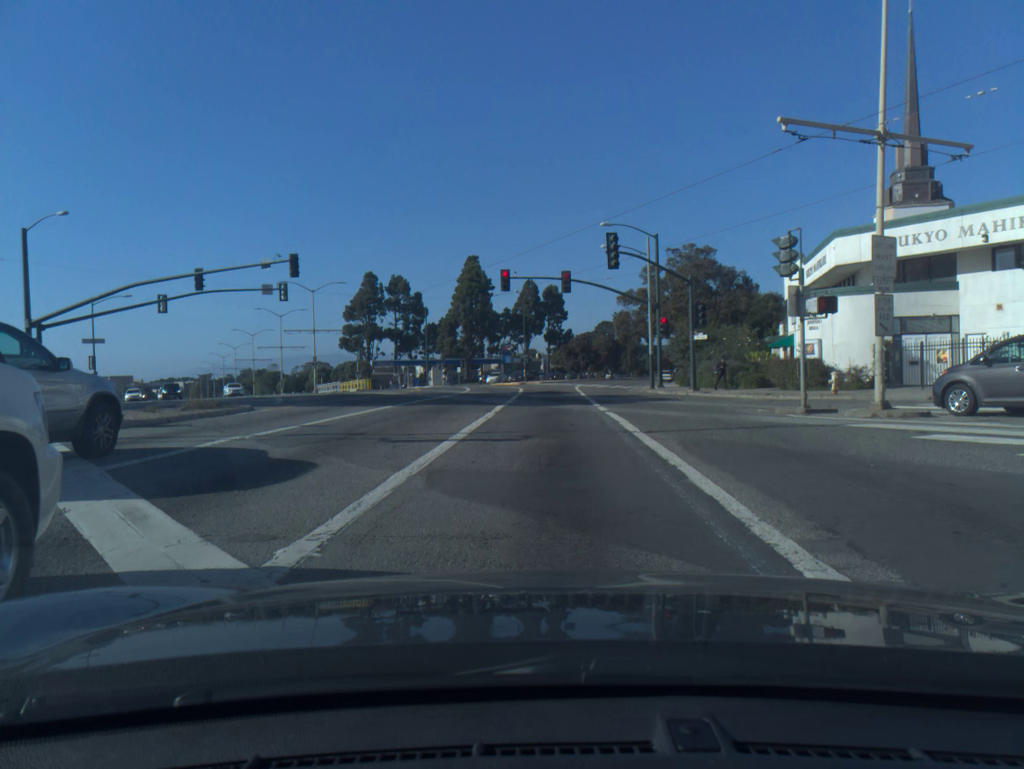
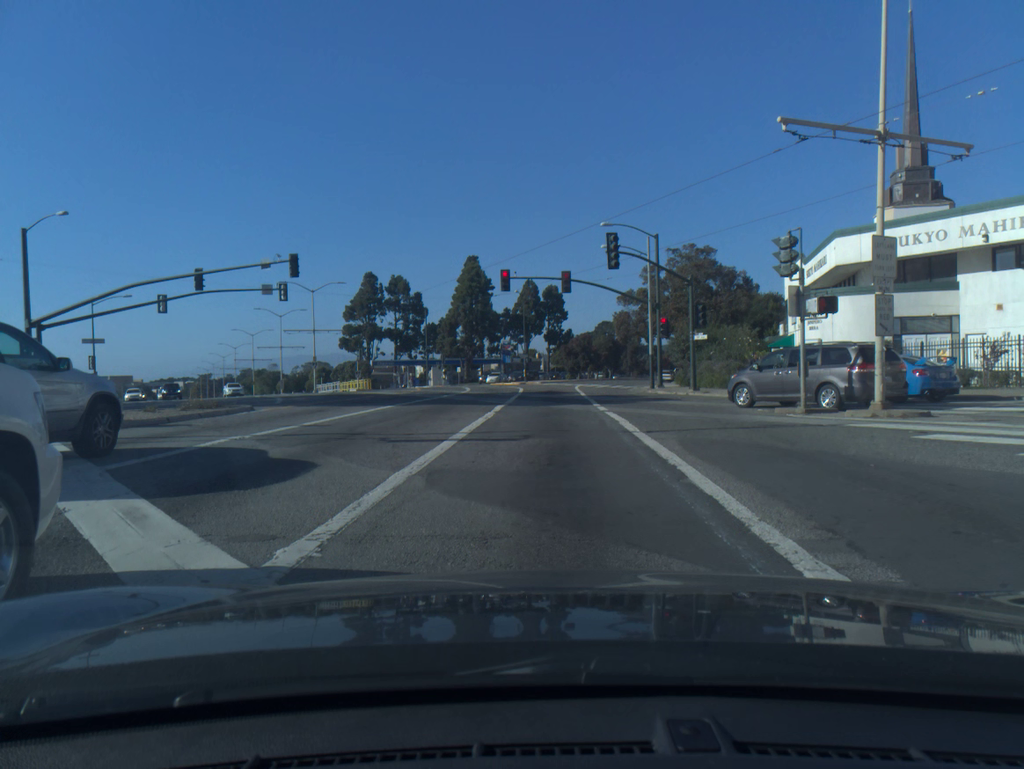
(0.0, 0.0) m; 0°
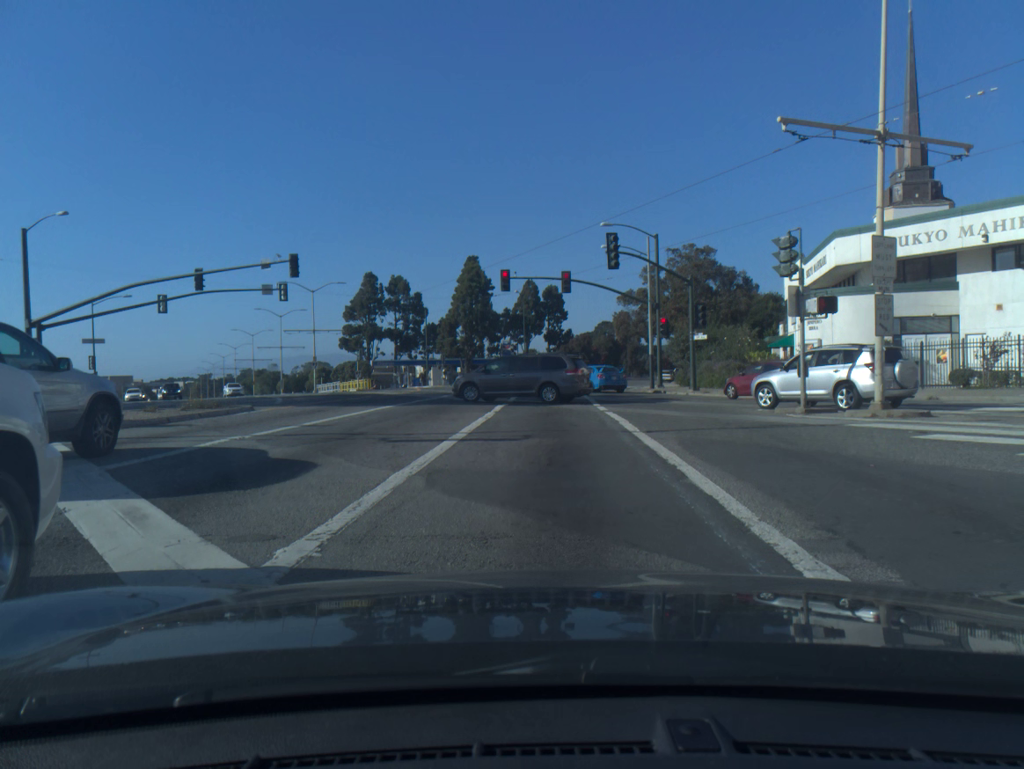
(0.0, 0.0) m; 0°
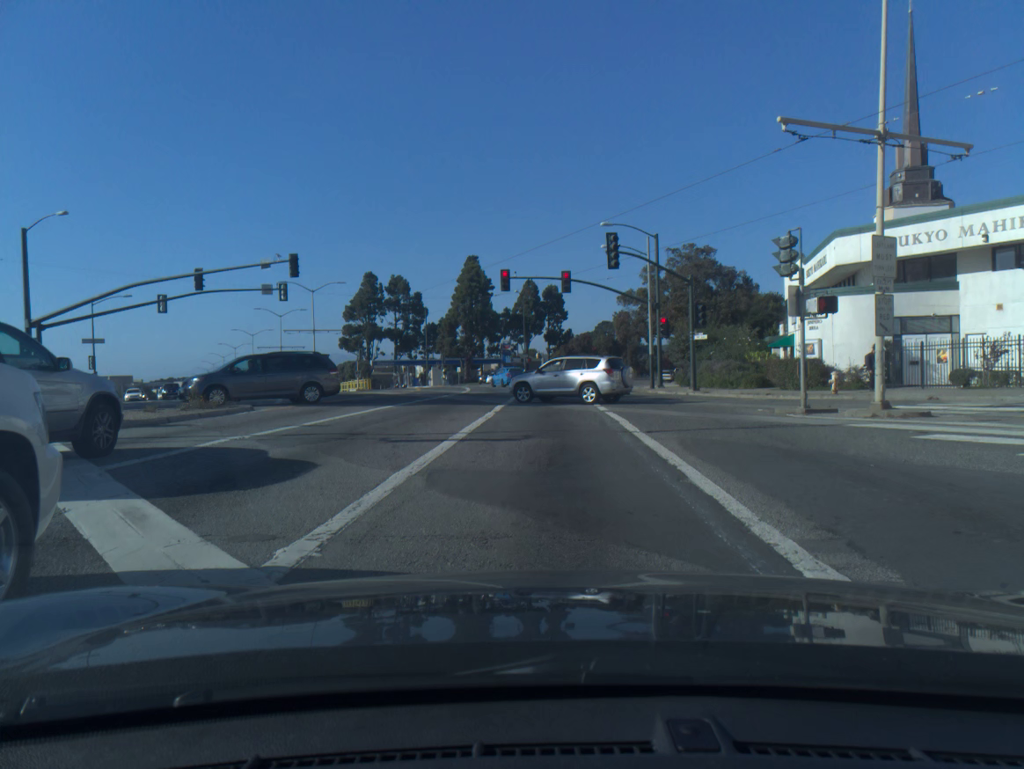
(0.0, 0.0) m; 0°
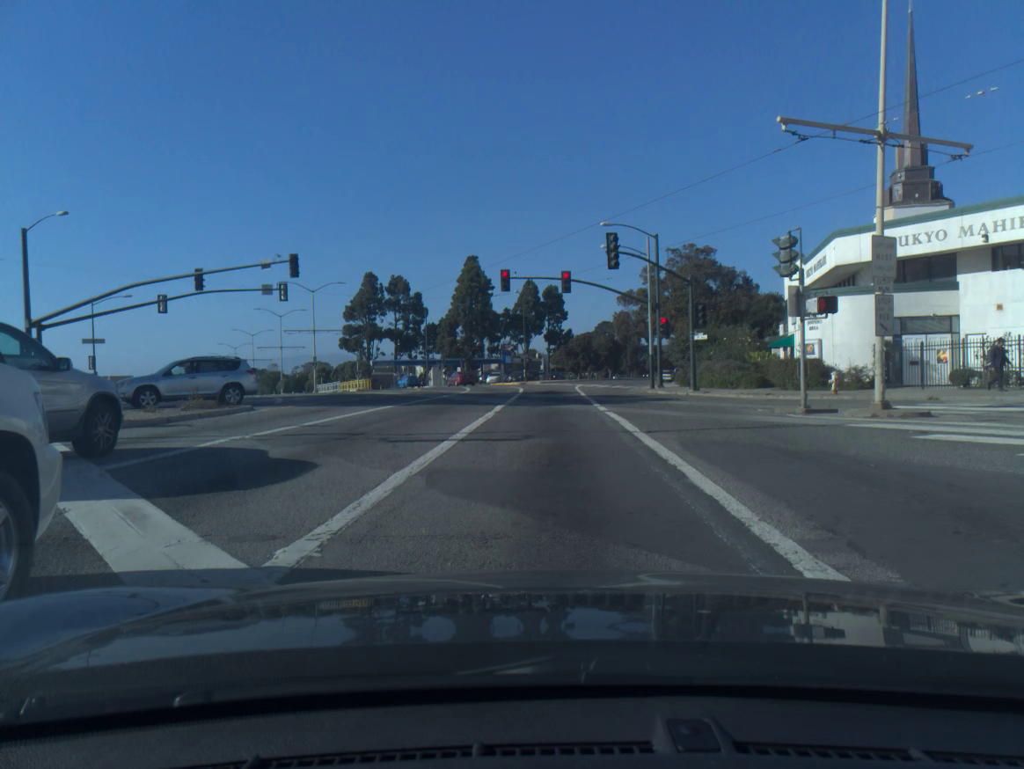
(0.0, 0.0) m; 0°
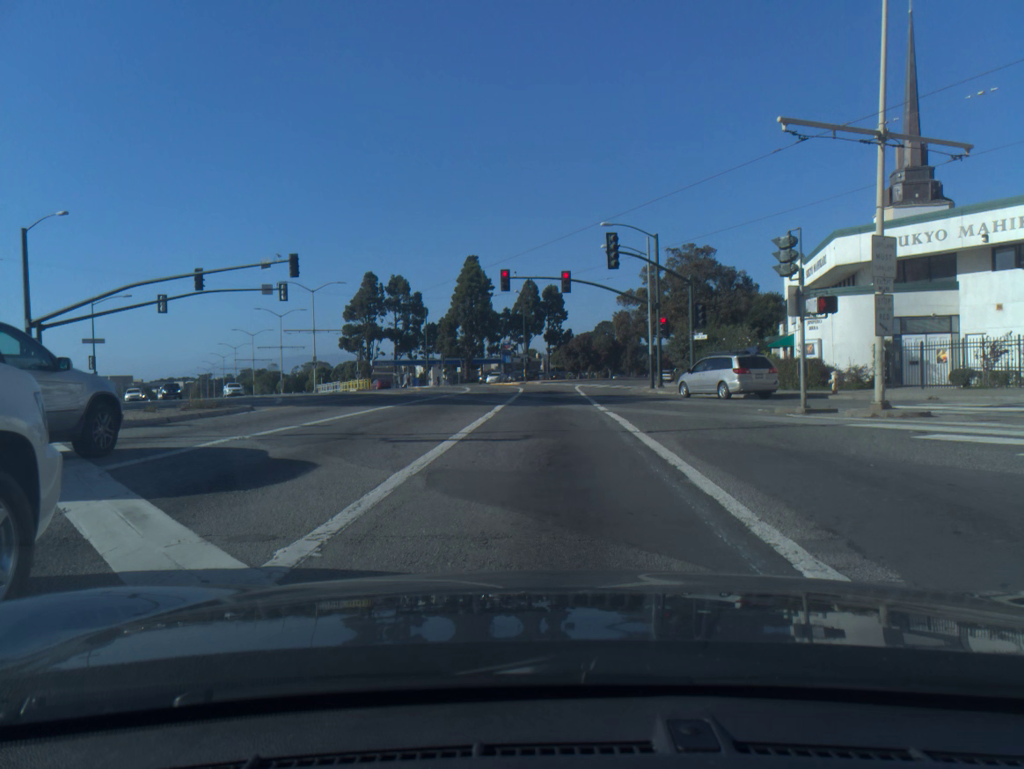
(0.0, 0.0) m; 0°
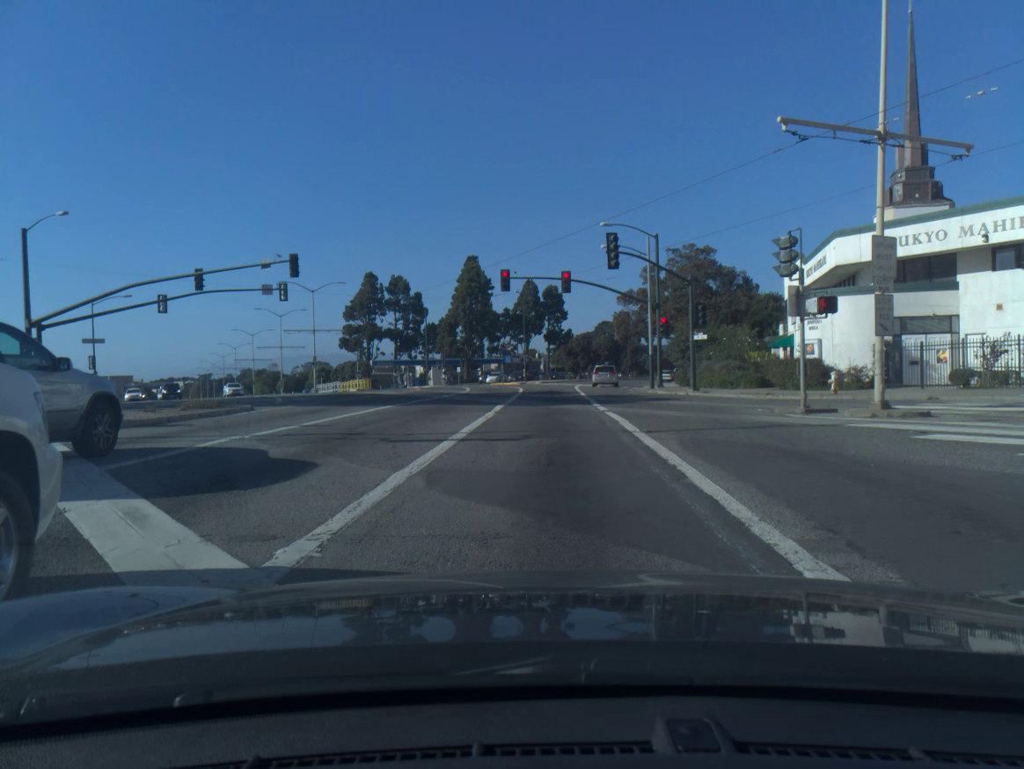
(0.0, 0.0) m; 0°
